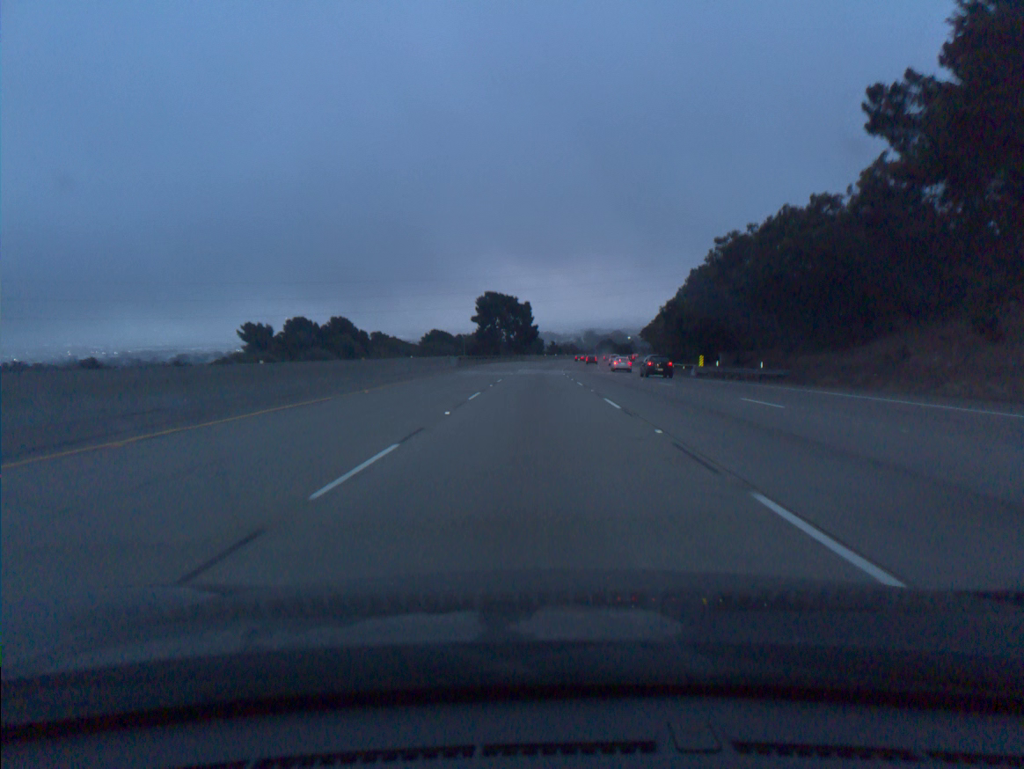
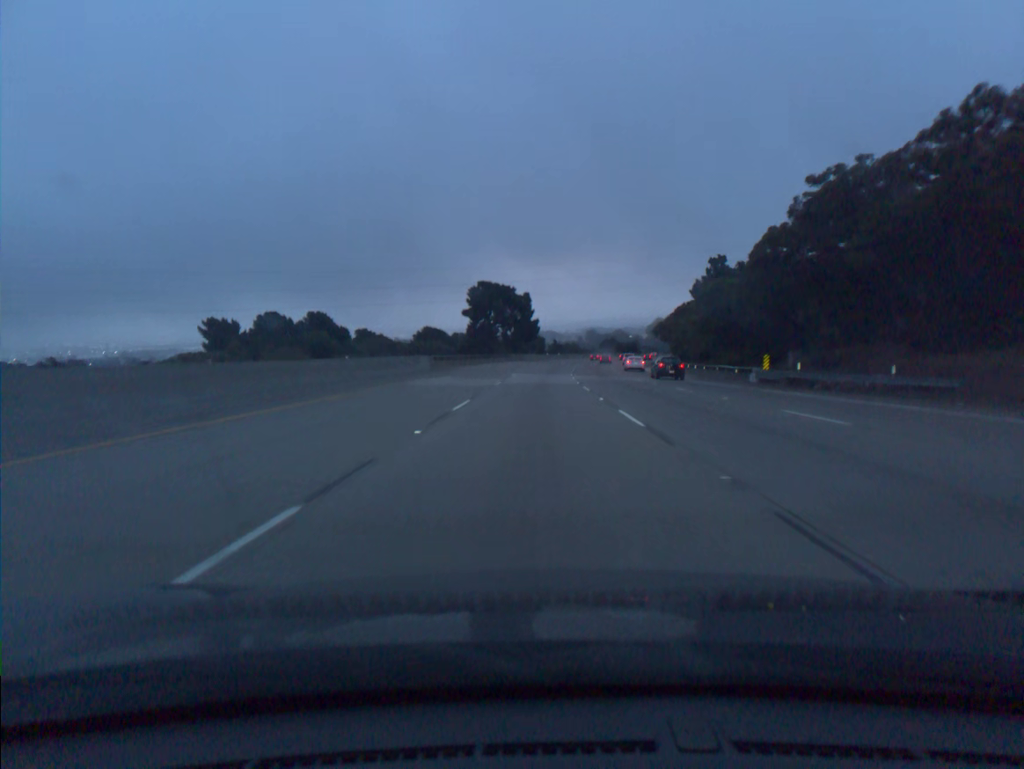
(0.0, +18.6) m; 0°
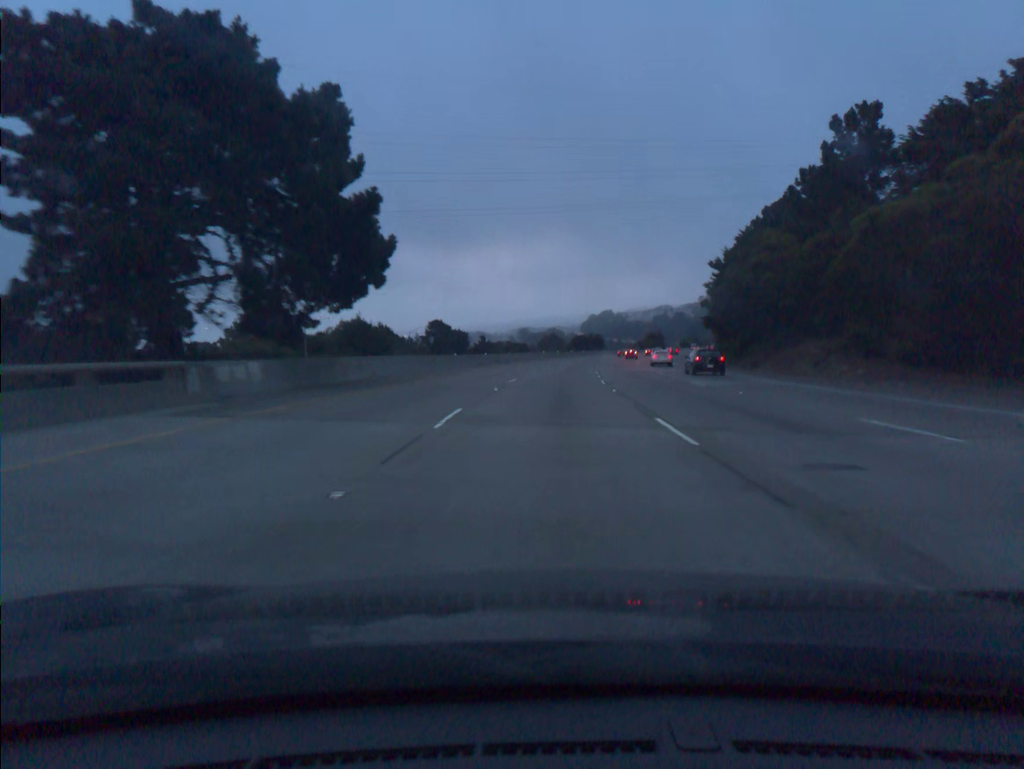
(+2.4, +92.6) m; +5°
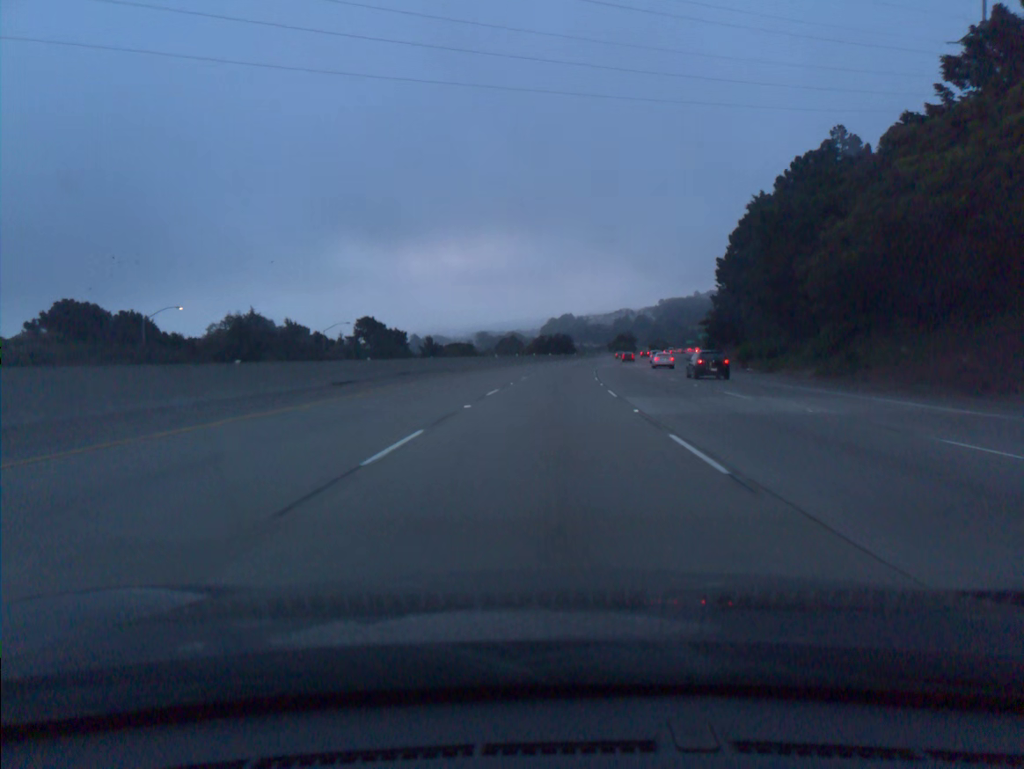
(+1.0, +37.0) m; +3°
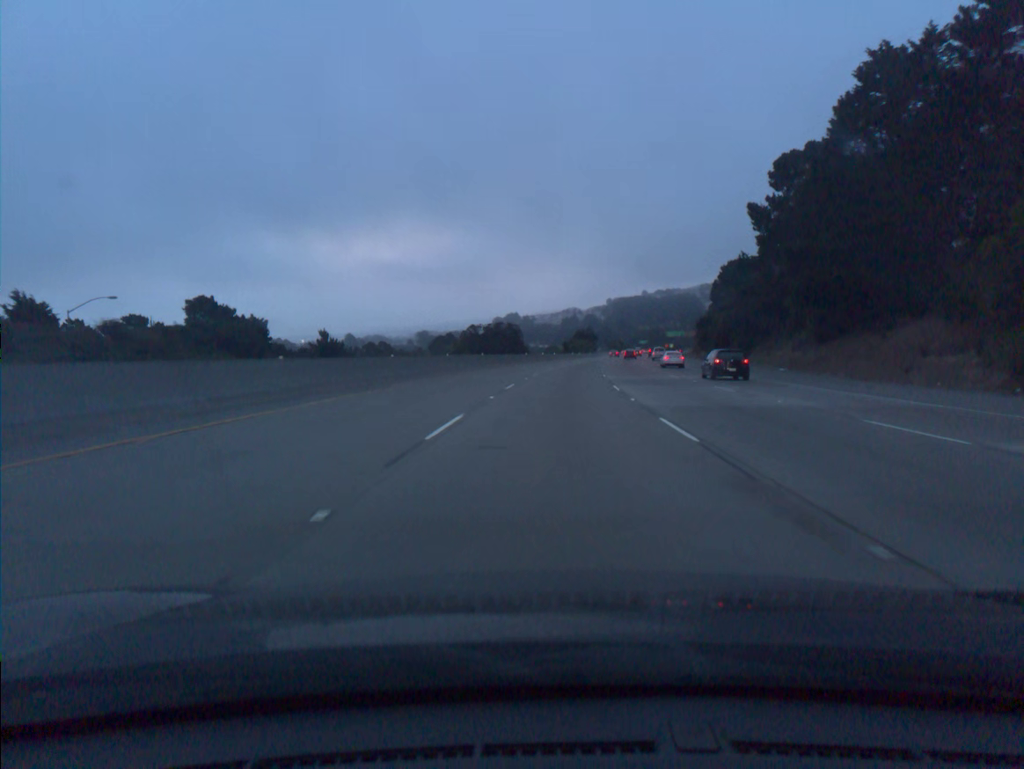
(+1.8, +55.5) m; +4°
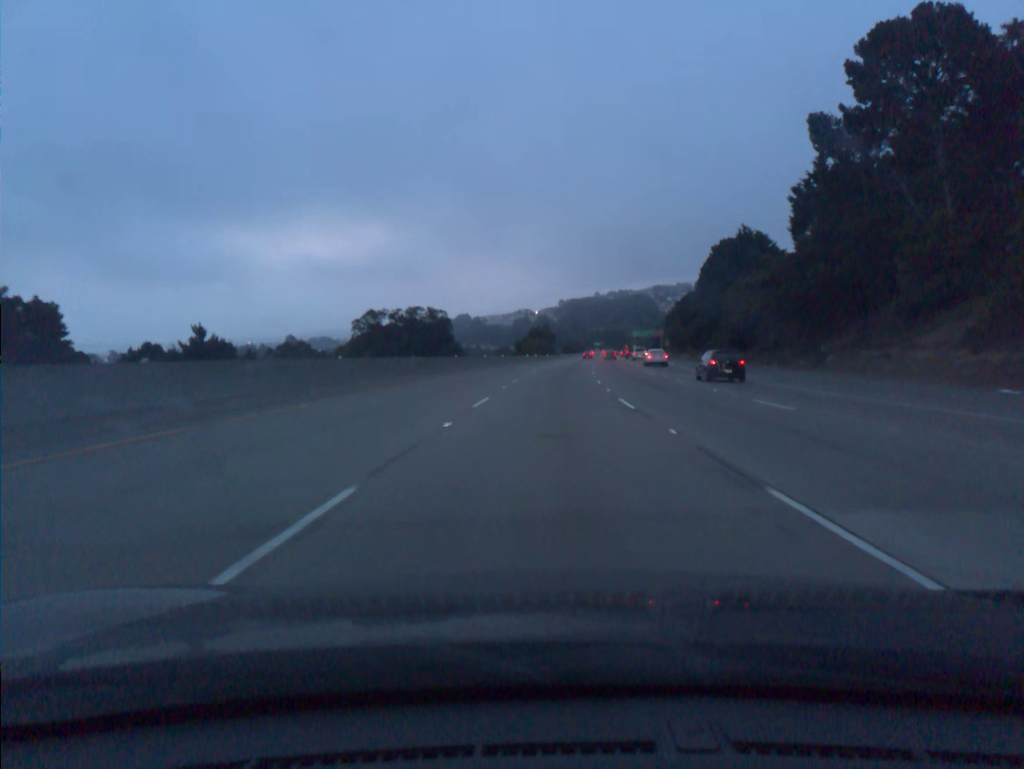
(+1.1, +36.9) m; +3°
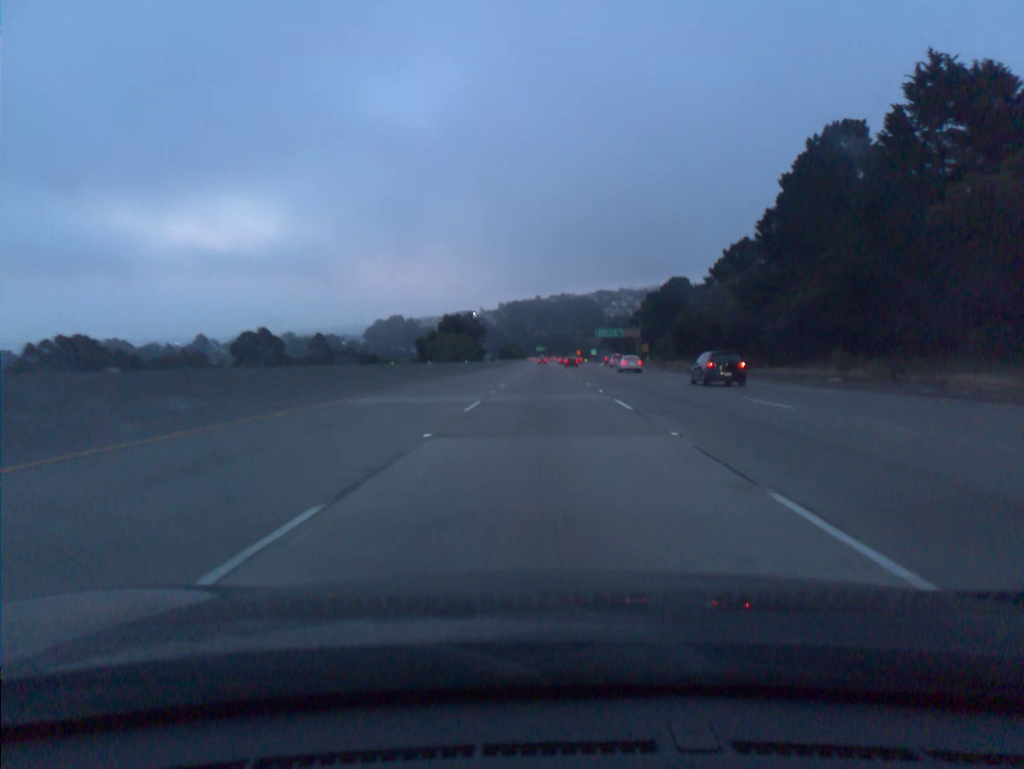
(+3.3, +73.7) m; +4°
